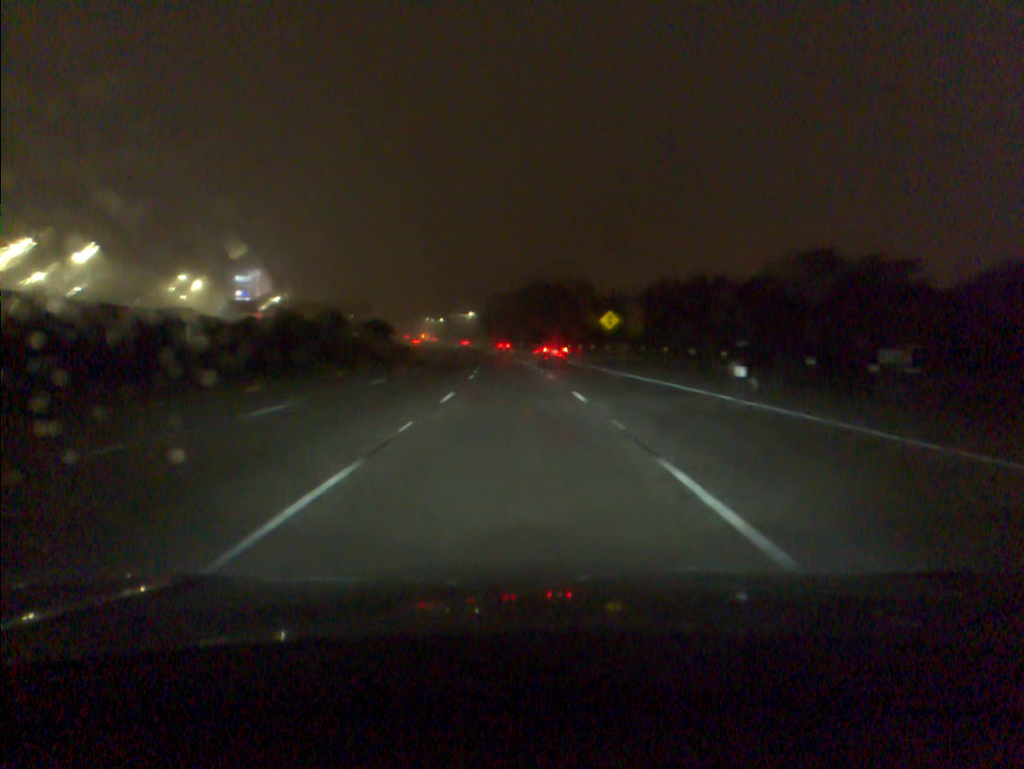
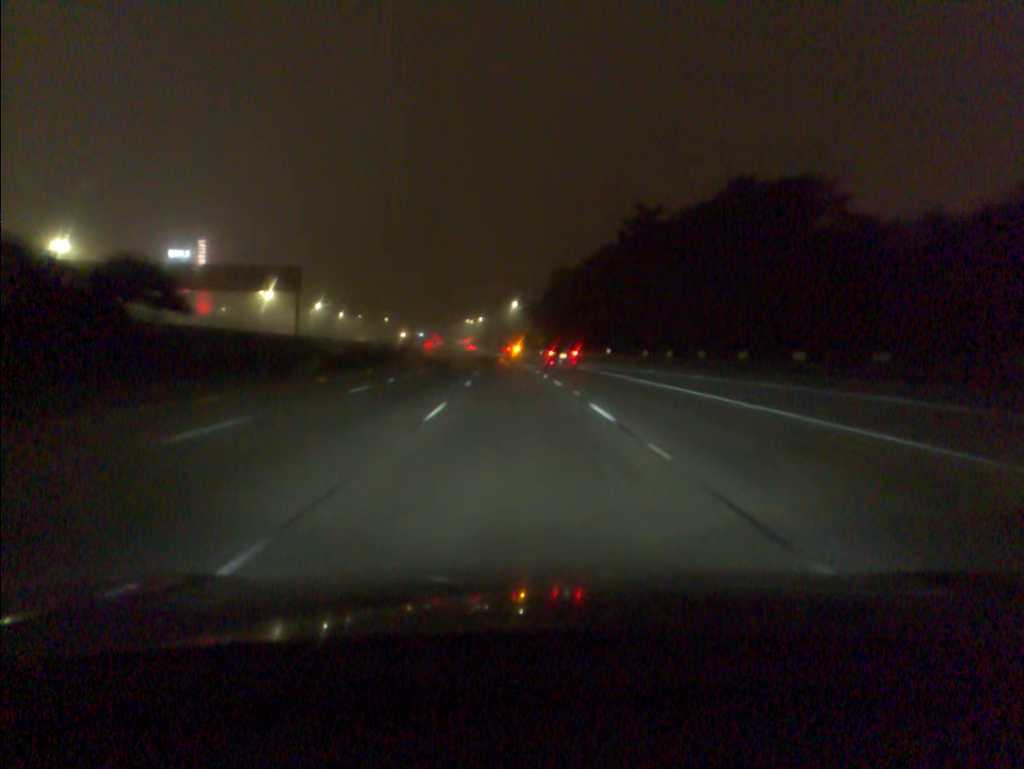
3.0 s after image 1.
(-3.4, +92.0) m; -4°
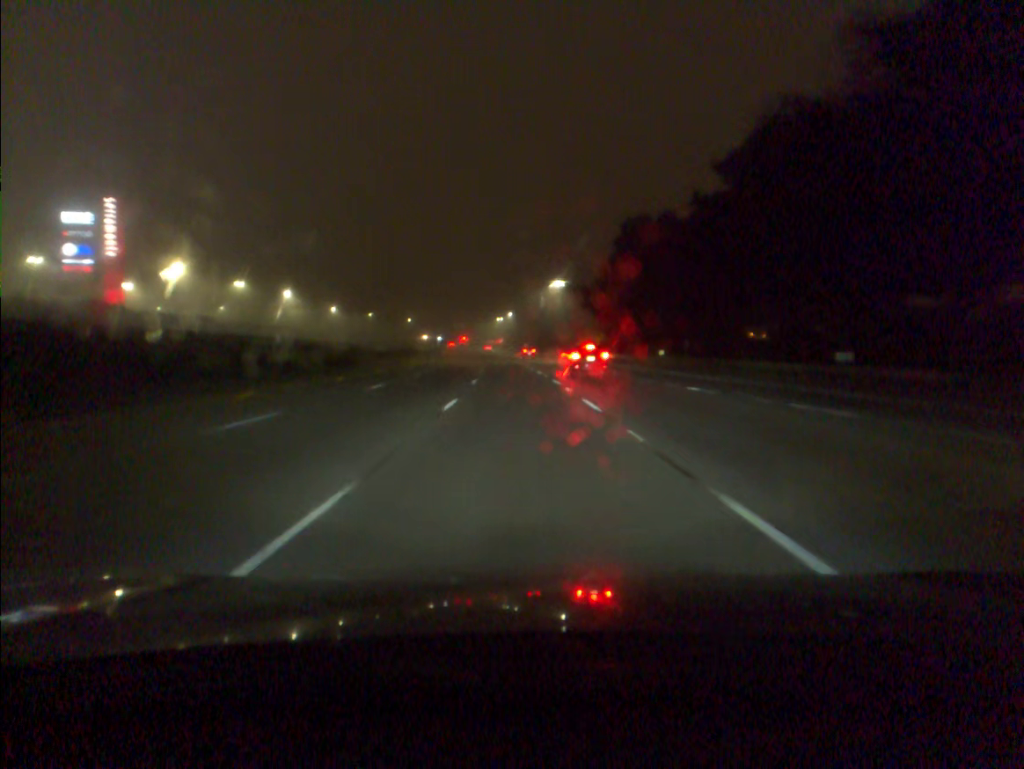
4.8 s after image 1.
(-1.4, +55.7) m; -3°
